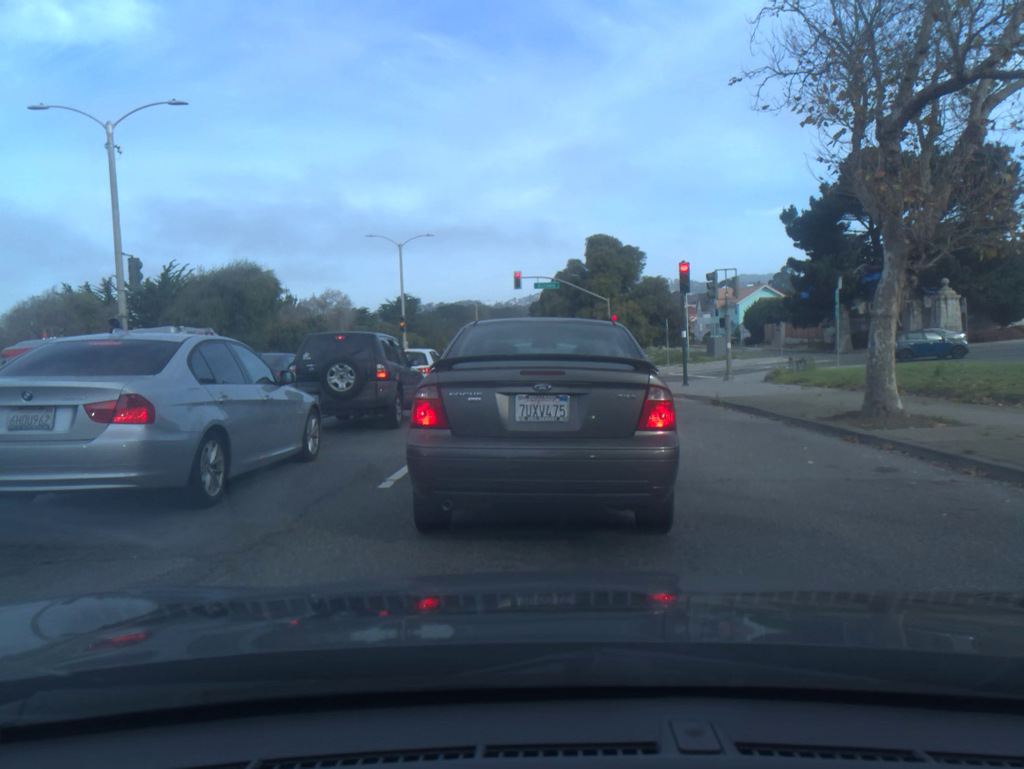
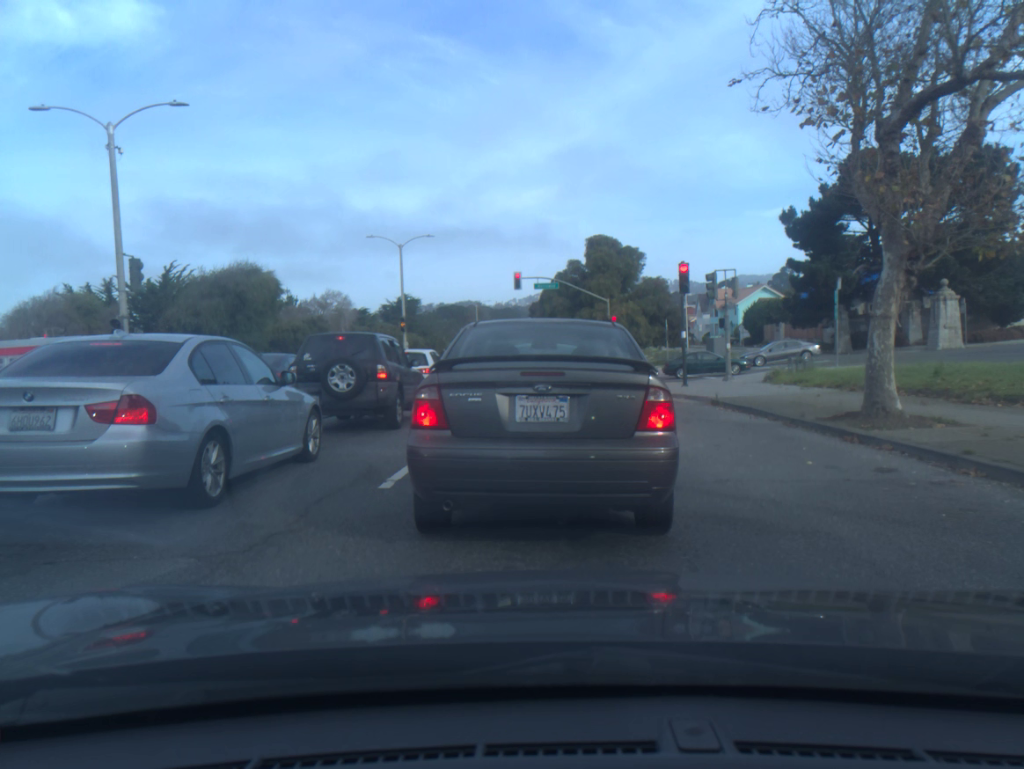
(0.0, 0.0) m; 0°
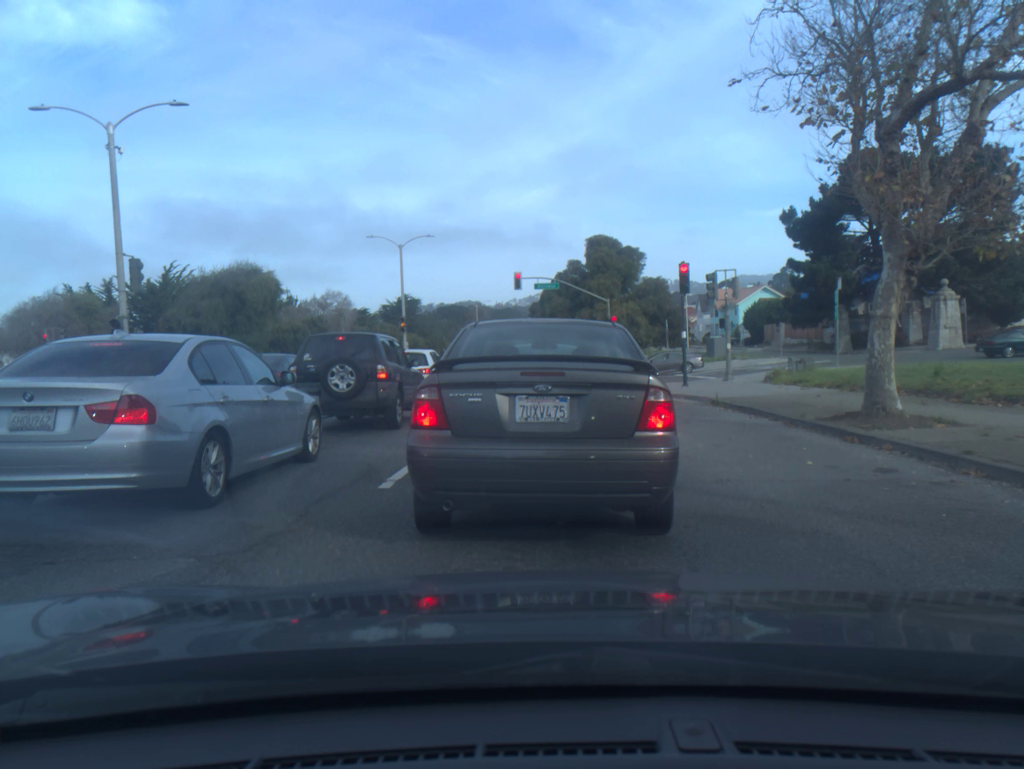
(0.0, 0.0) m; 0°
